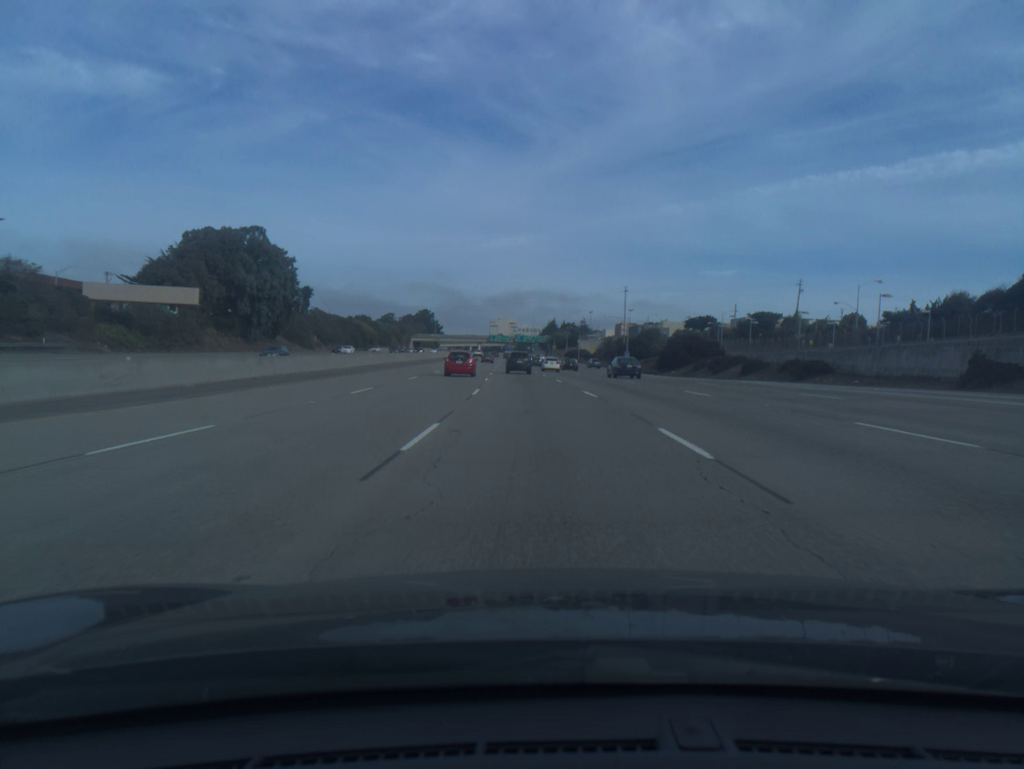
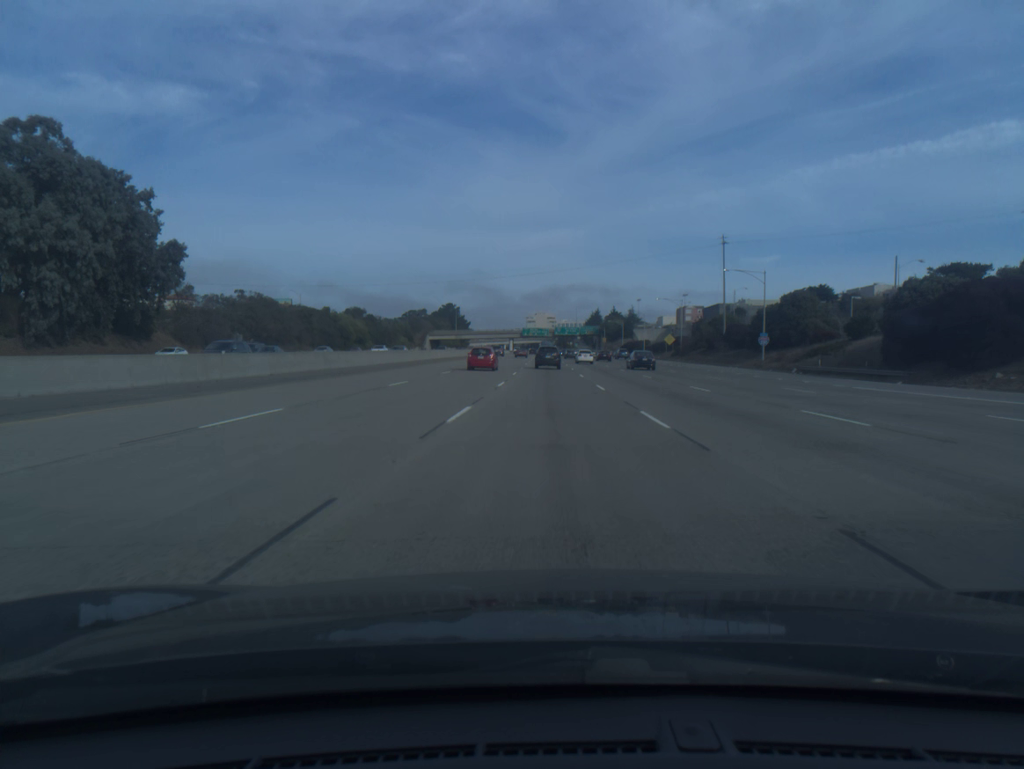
(-2.4, +68.0) m; -3°
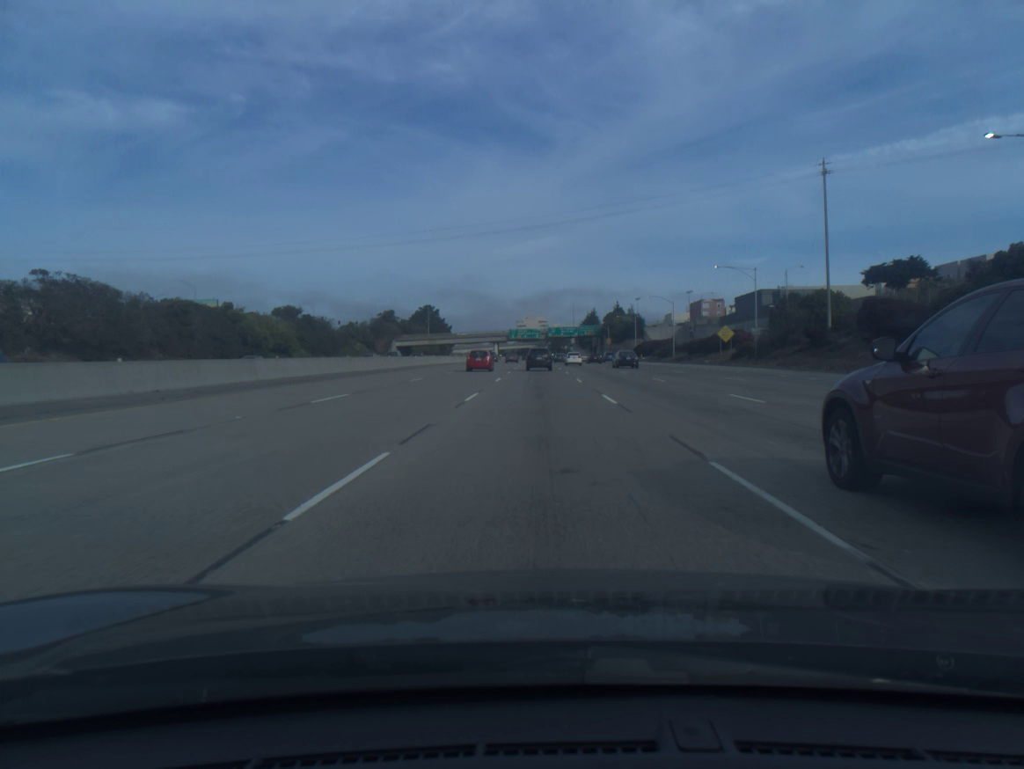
(+0.3, +50.5) m; +1°
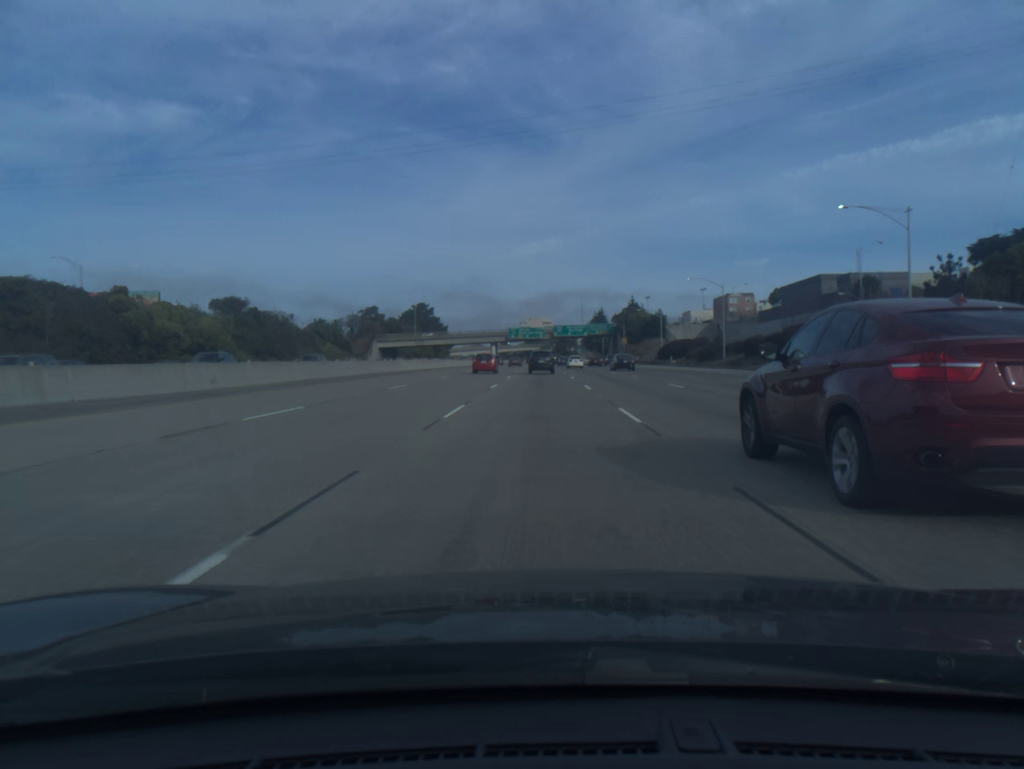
(-0.1, +33.3) m; 0°
